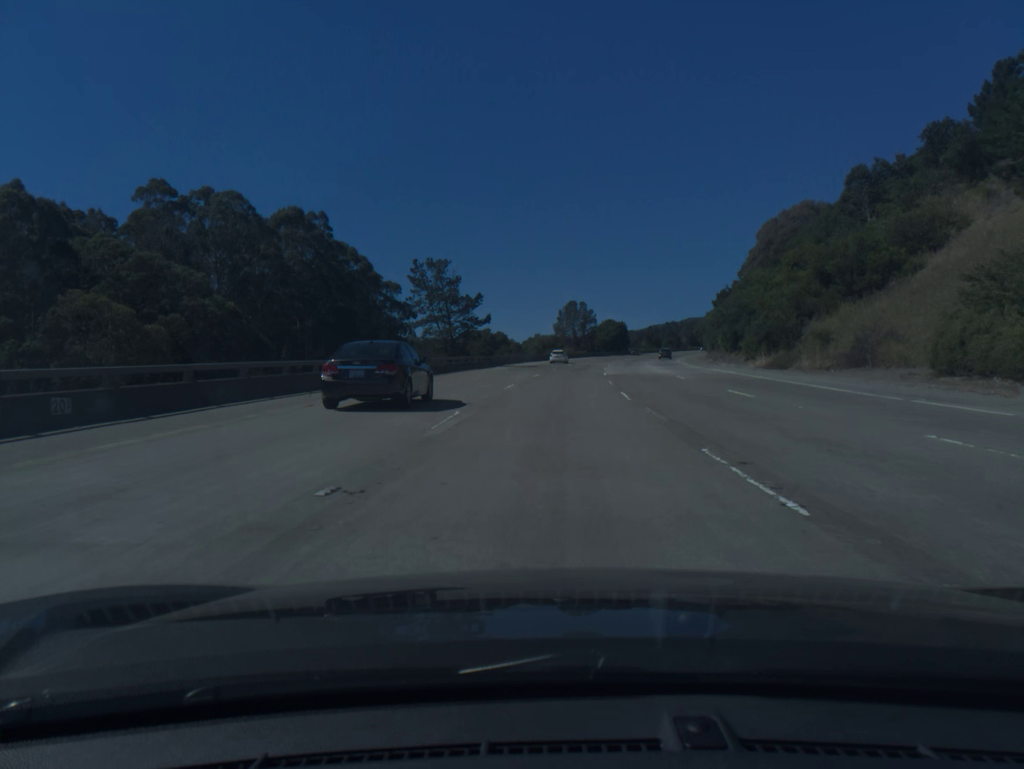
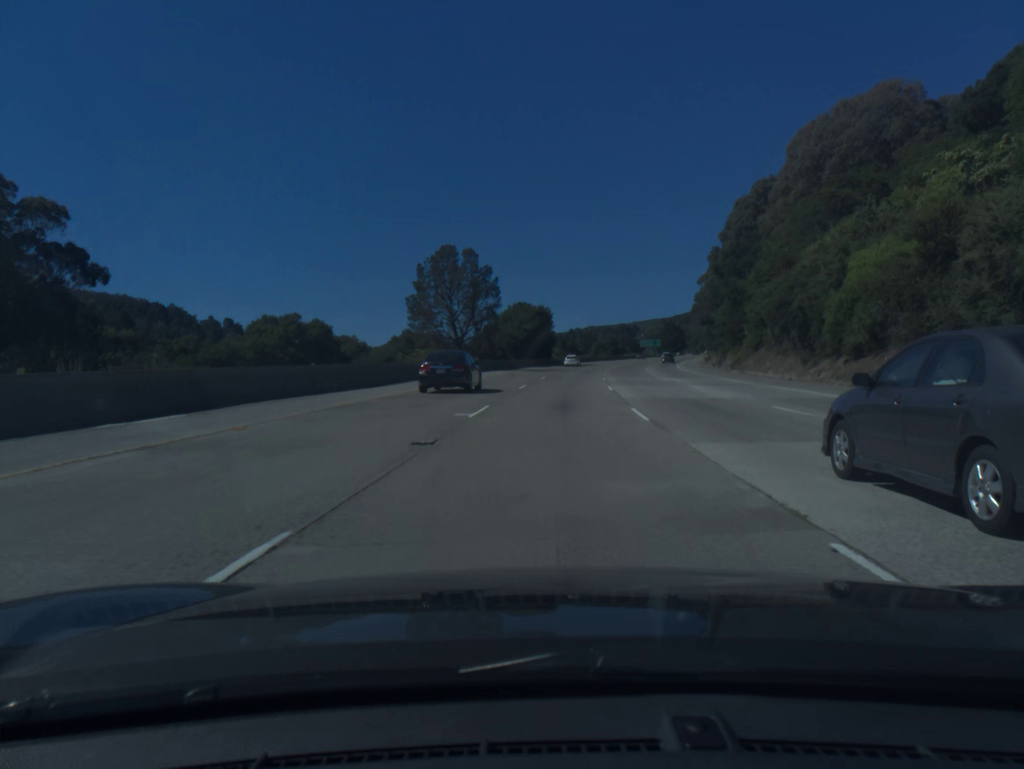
(+5.3, +86.2) m; +7°
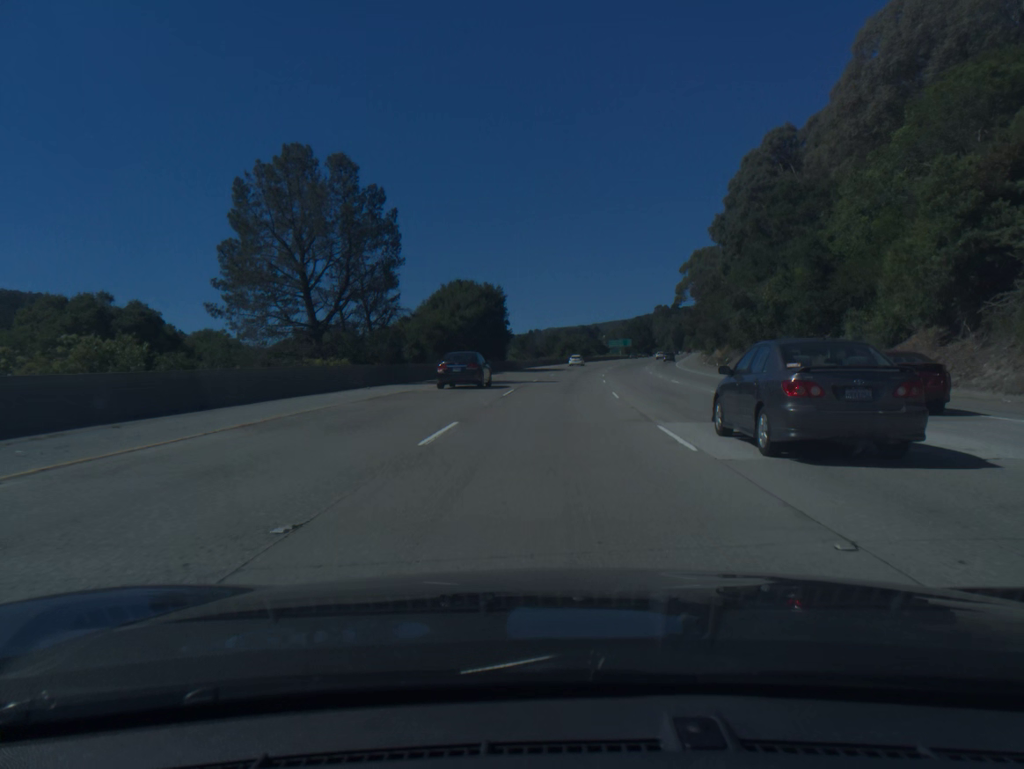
(+0.9, +34.6) m; +3°
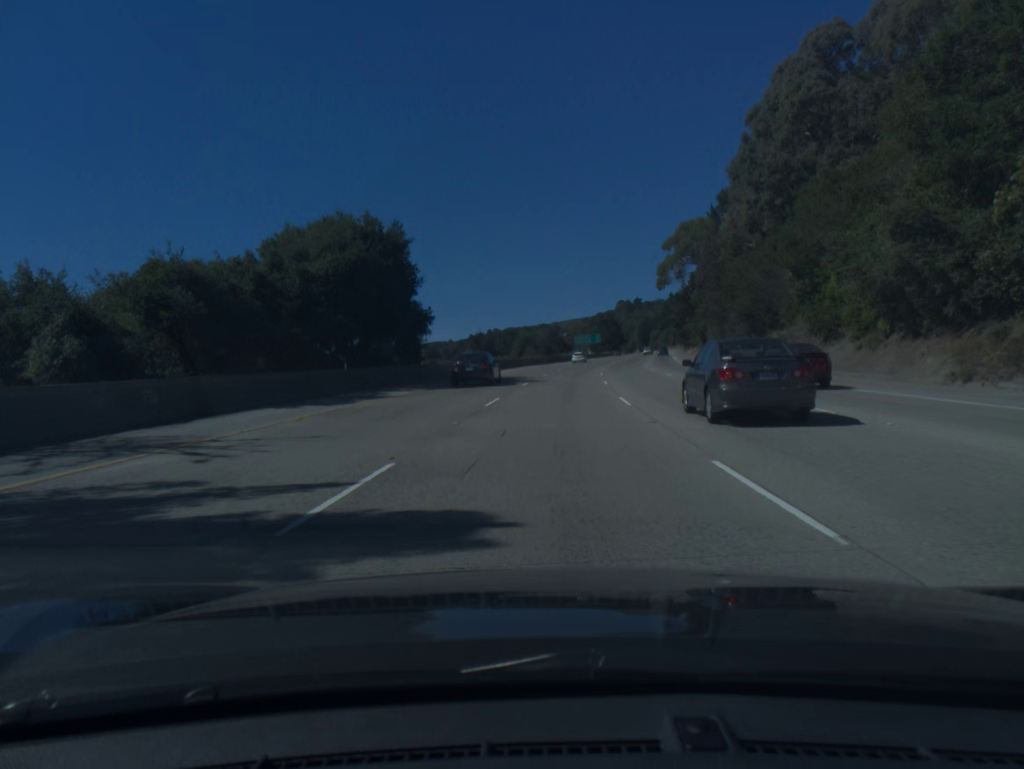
(+1.0, +34.6) m; +3°
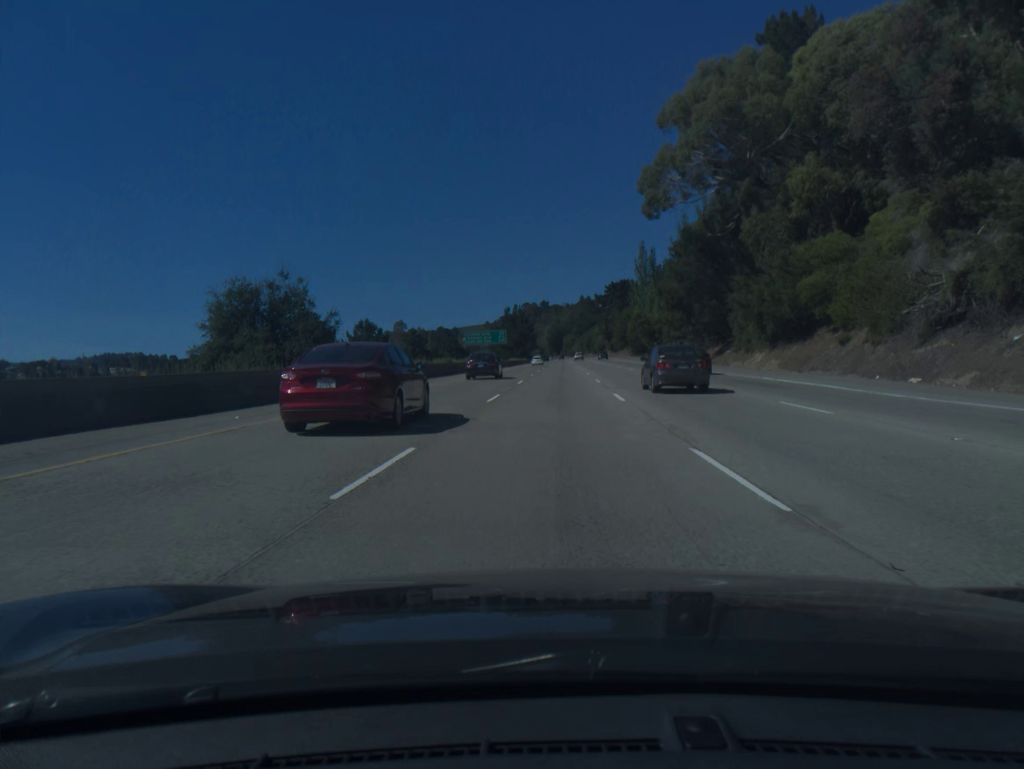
(+5.2, +86.3) m; +7°
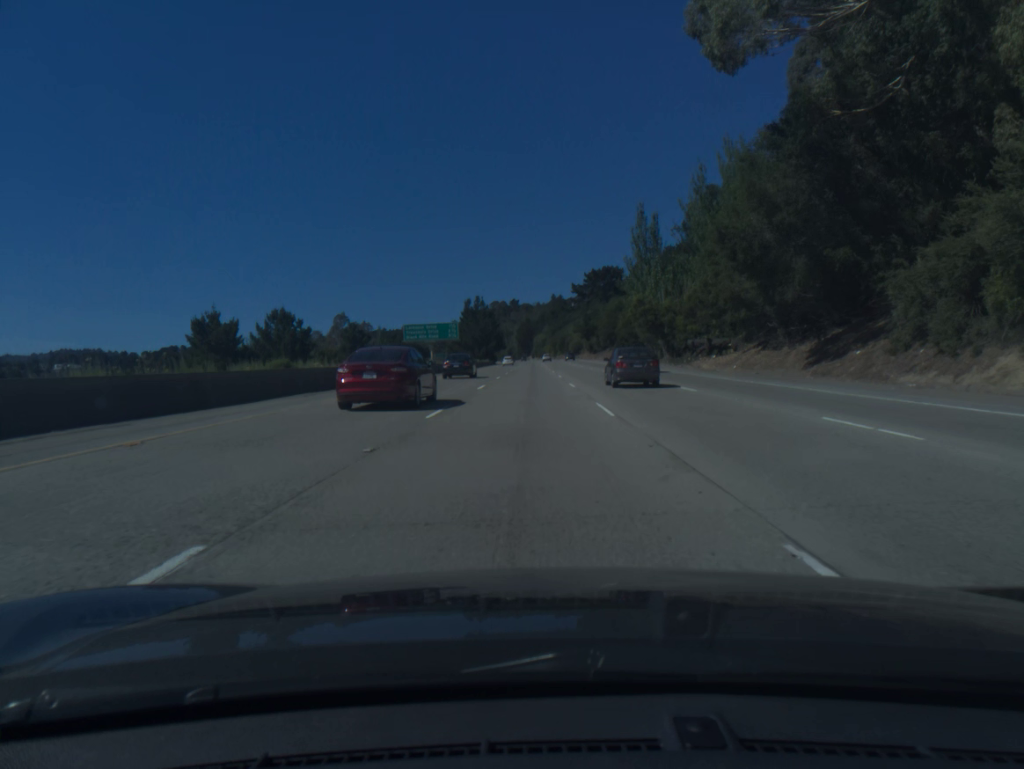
(+0.8, +34.6) m; +2°
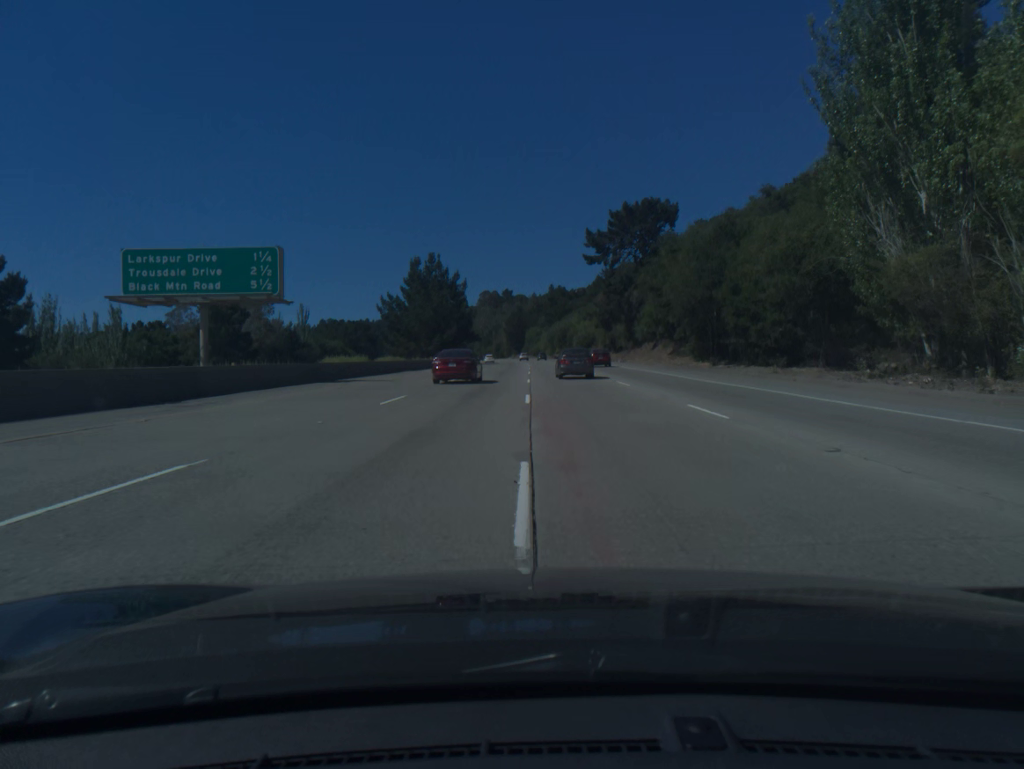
(+0.5, +69.2) m; 0°
